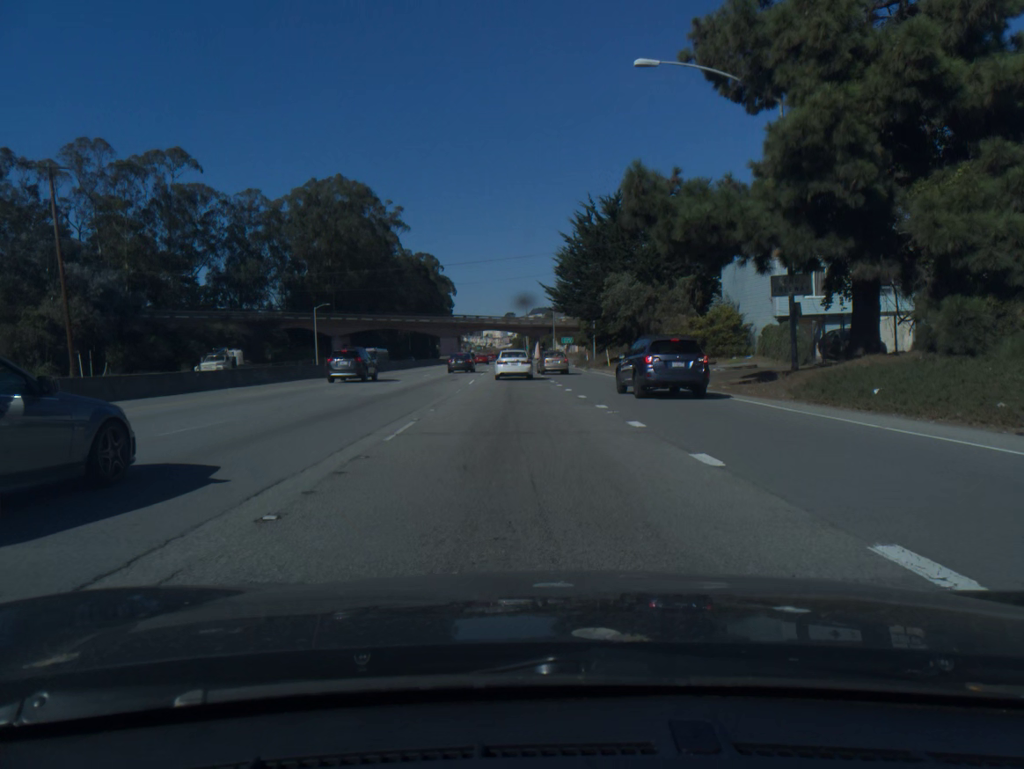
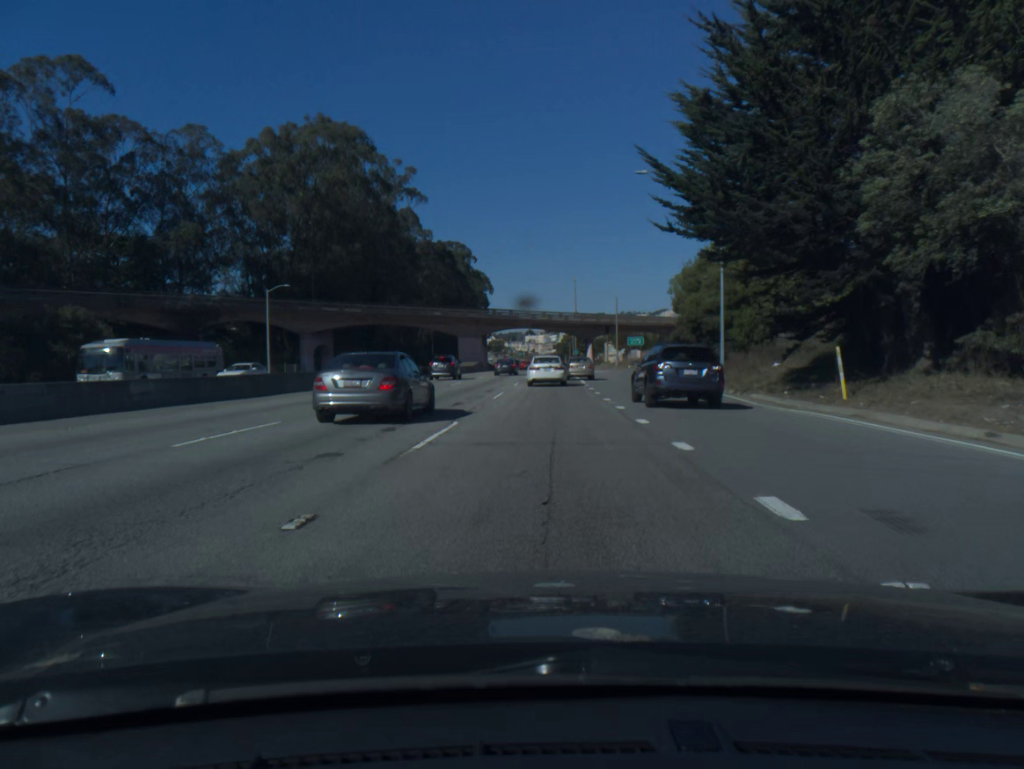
(-1.5, +38.5) m; -3°
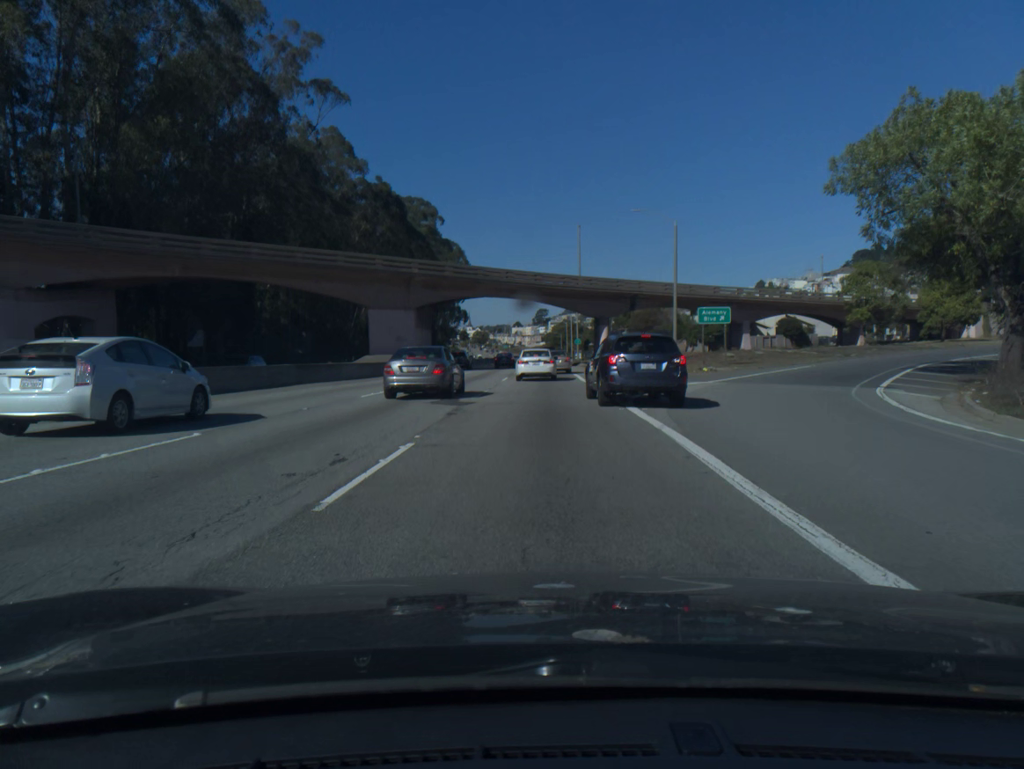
(+0.6, +48.2) m; +1°
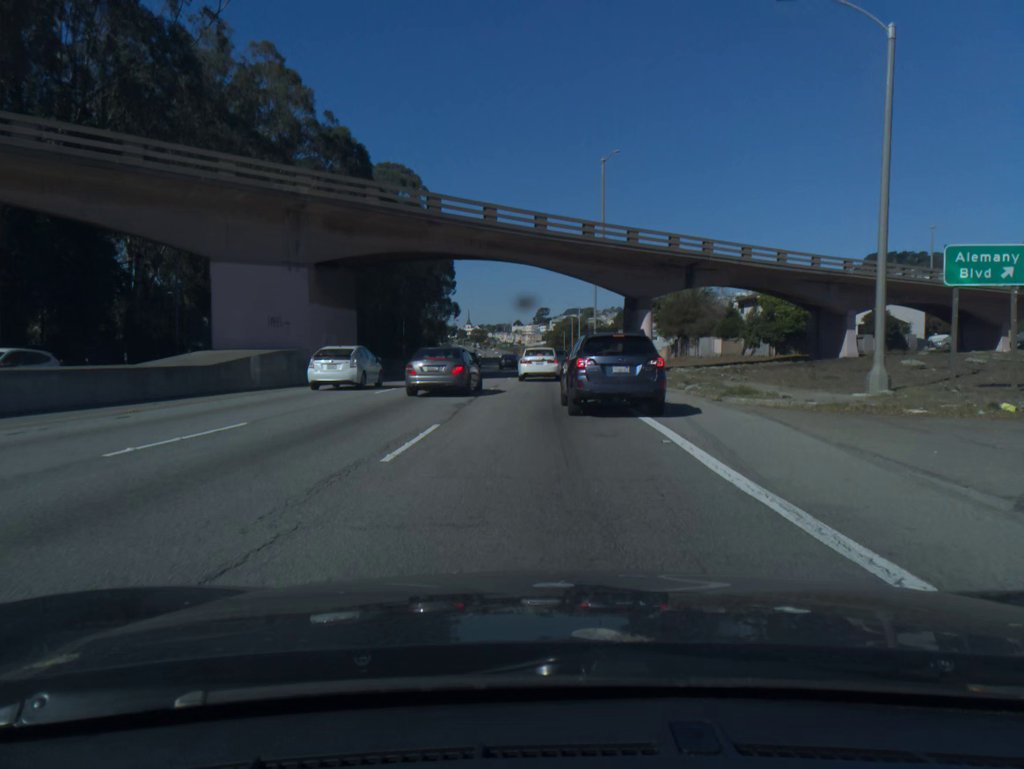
(-0.1, +27.9) m; 0°
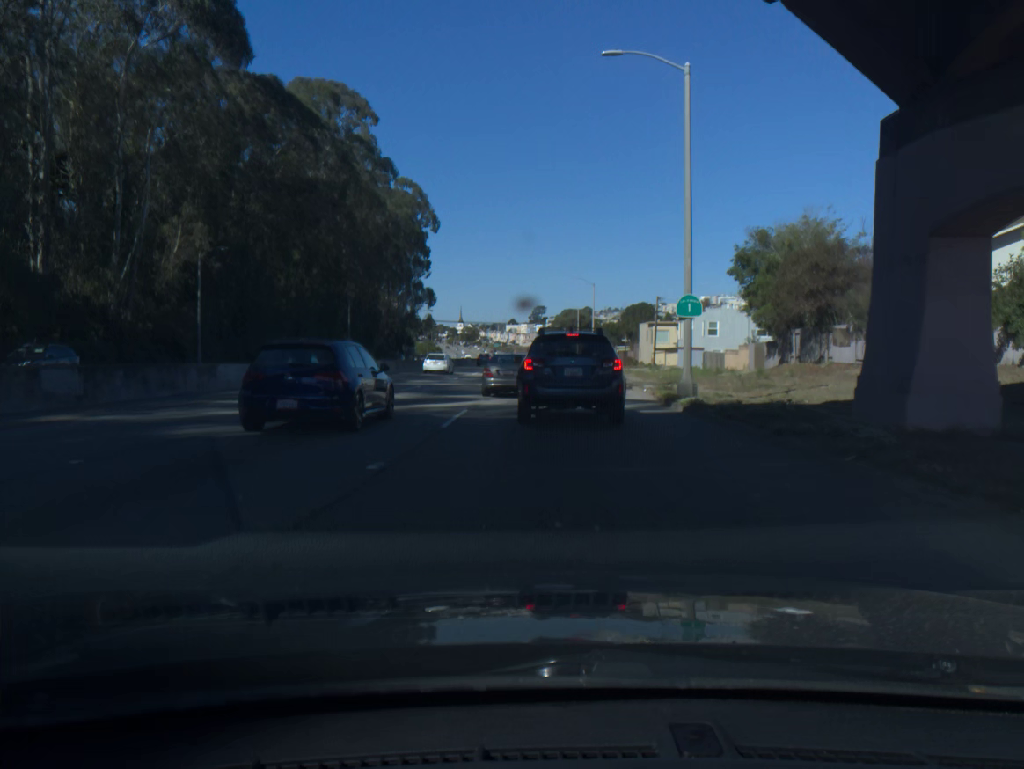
(+0.2, +39.9) m; 0°
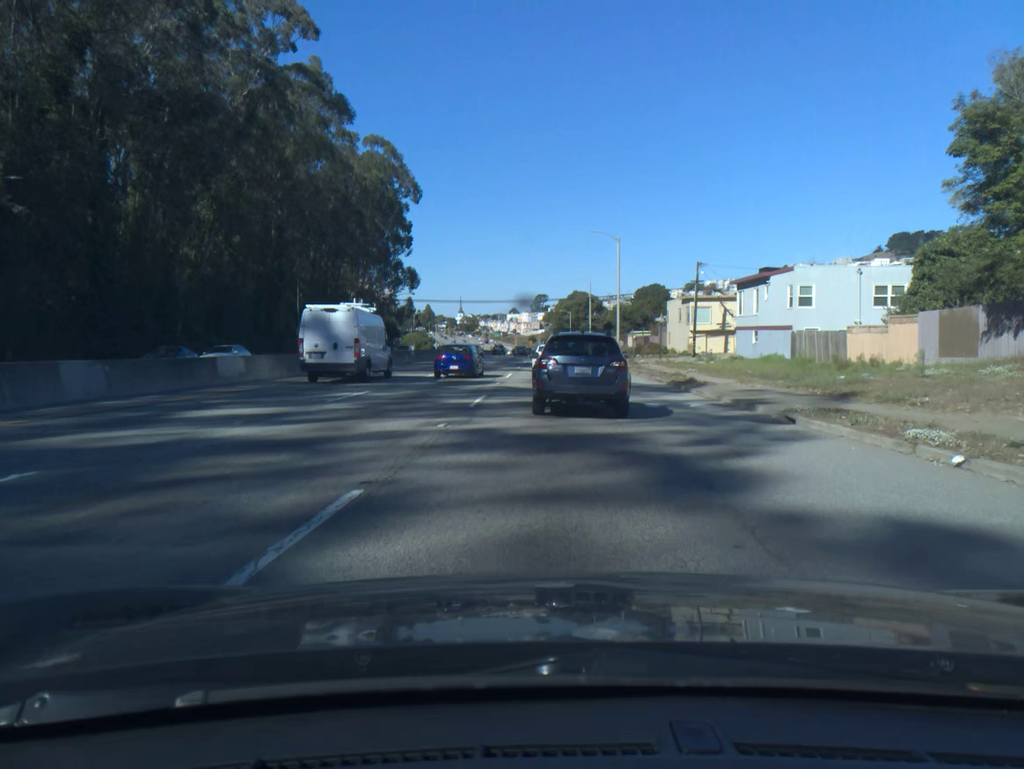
(0.0, +25.5) m; 0°
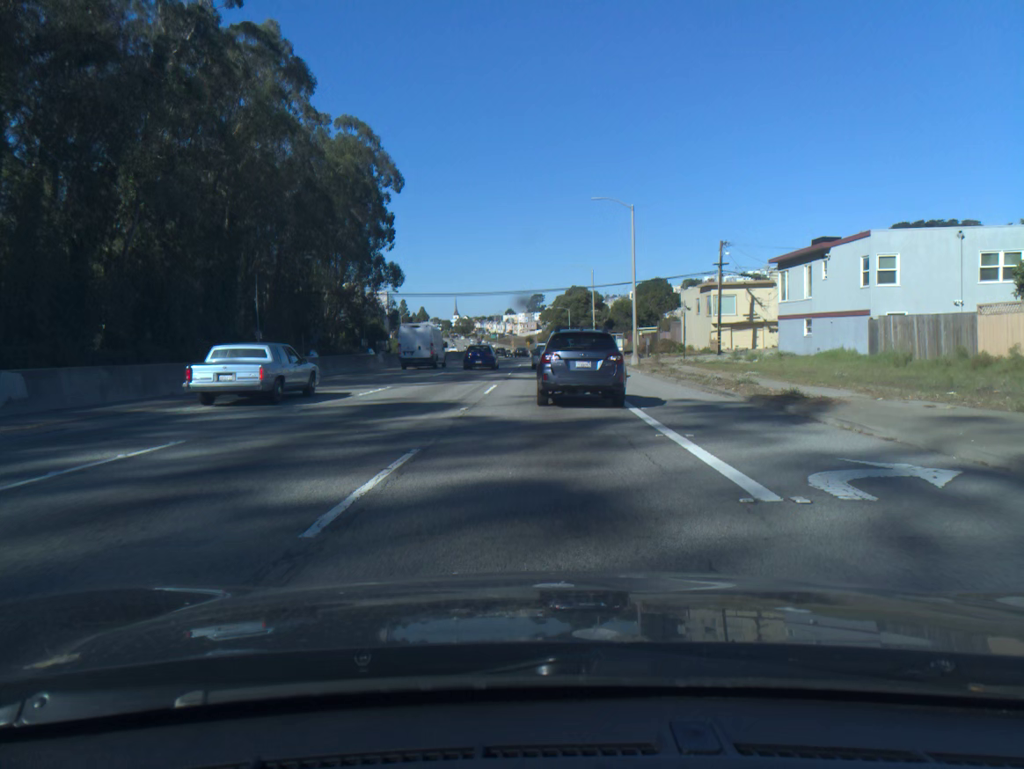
(0.0, +11.7) m; 0°
